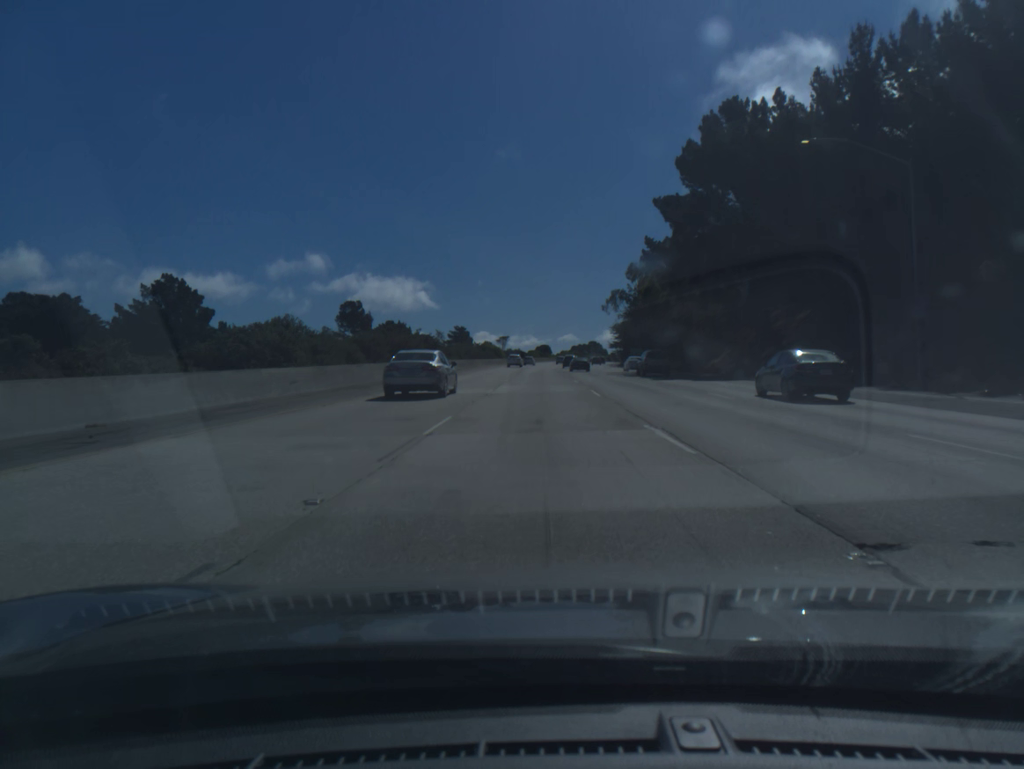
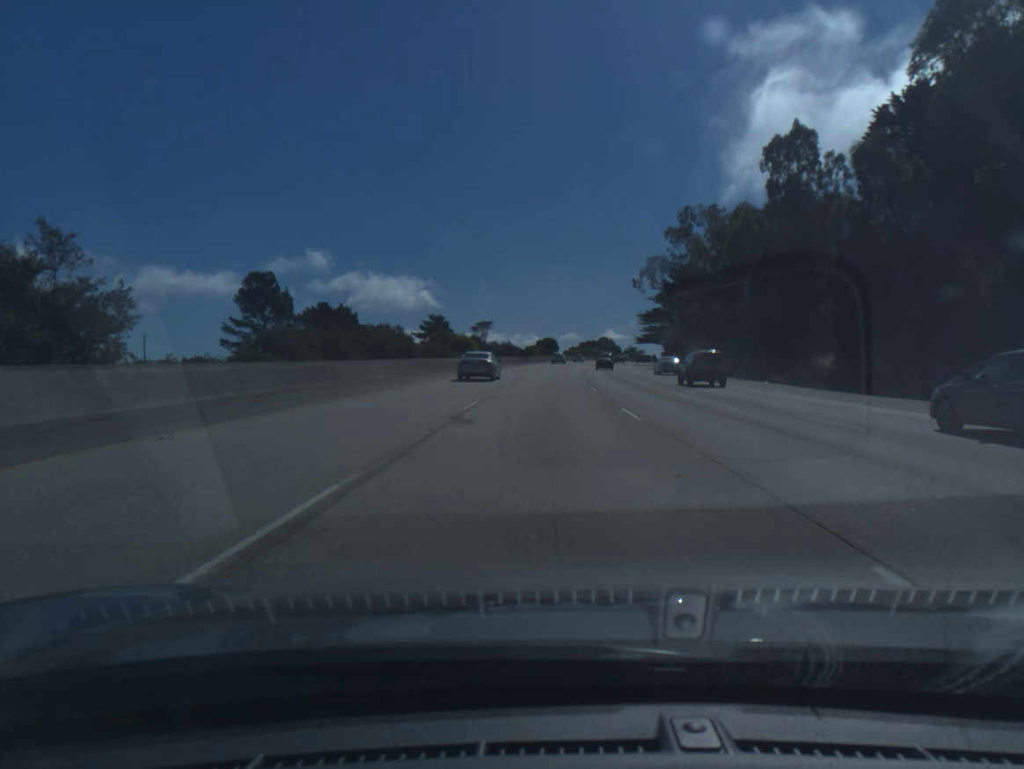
(-0.2, +67.1) m; 0°
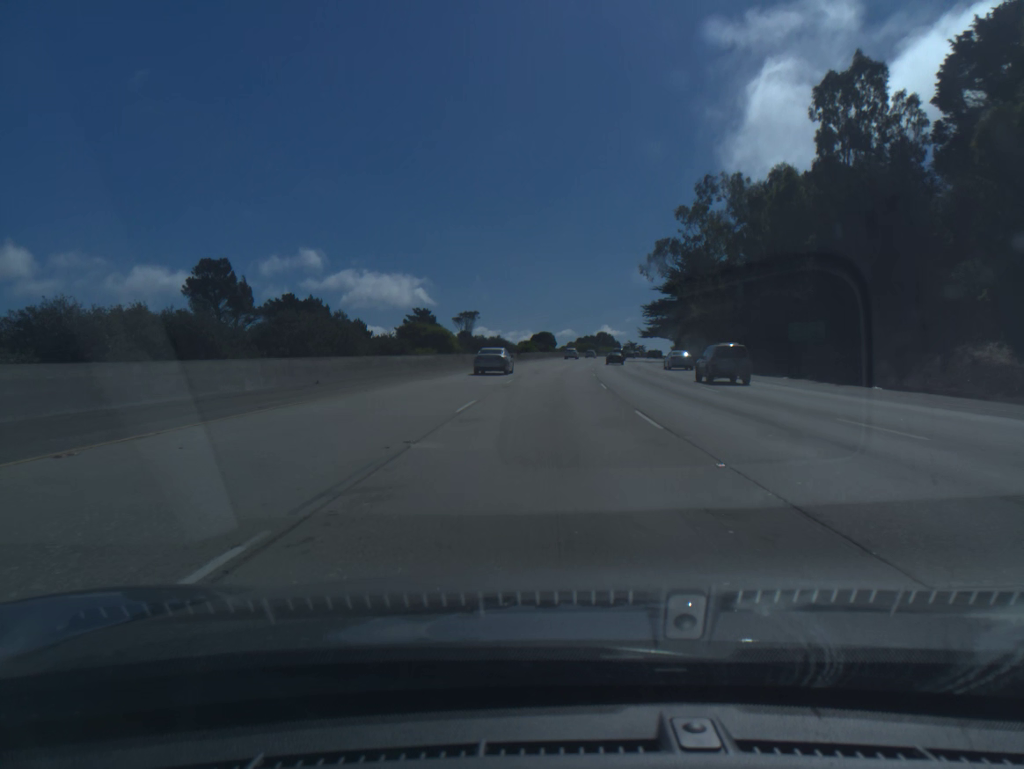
(0.0, +16.9) m; 0°
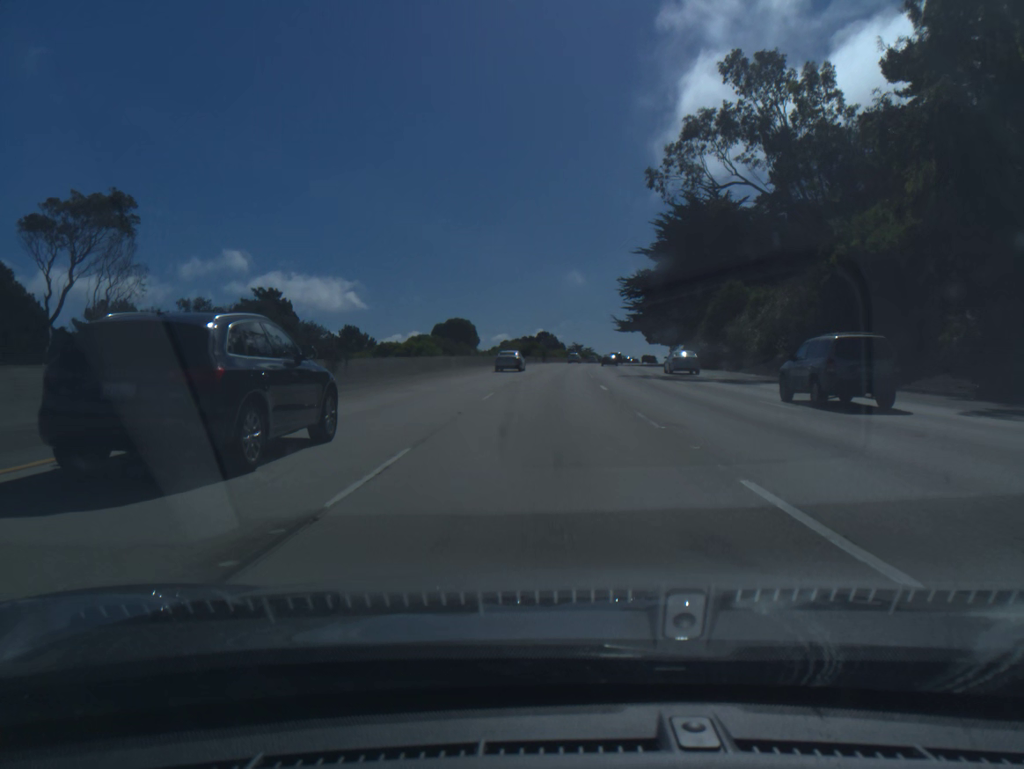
(+2.4, +67.7) m; +5°
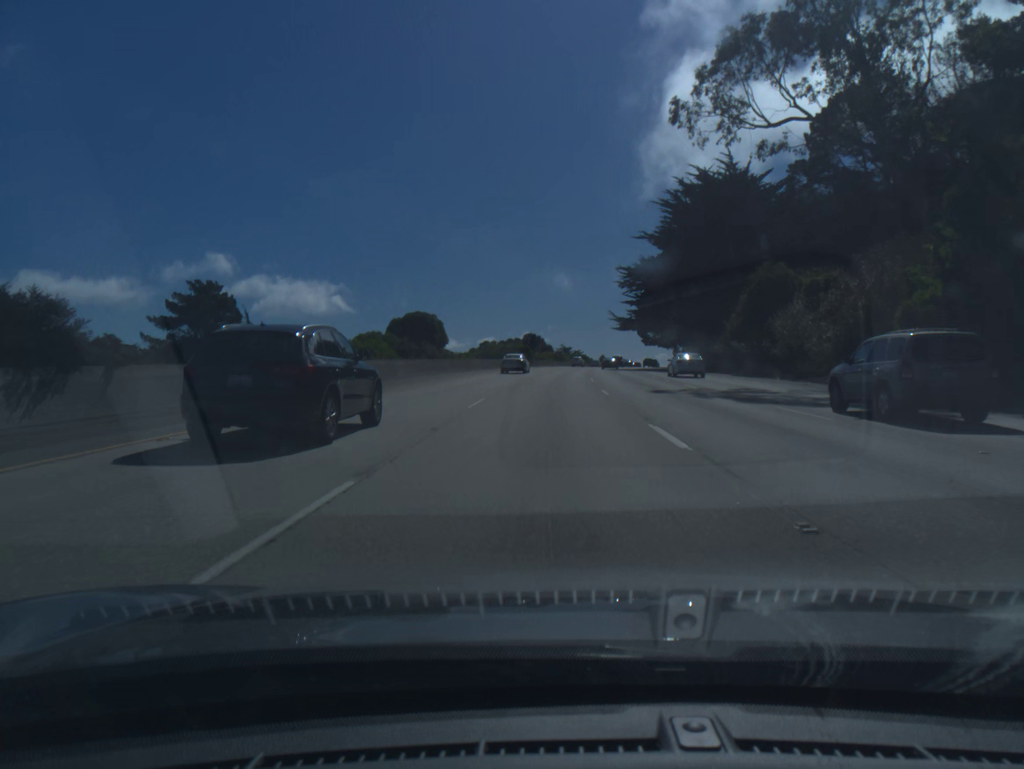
(+0.2, +16.9) m; +1°
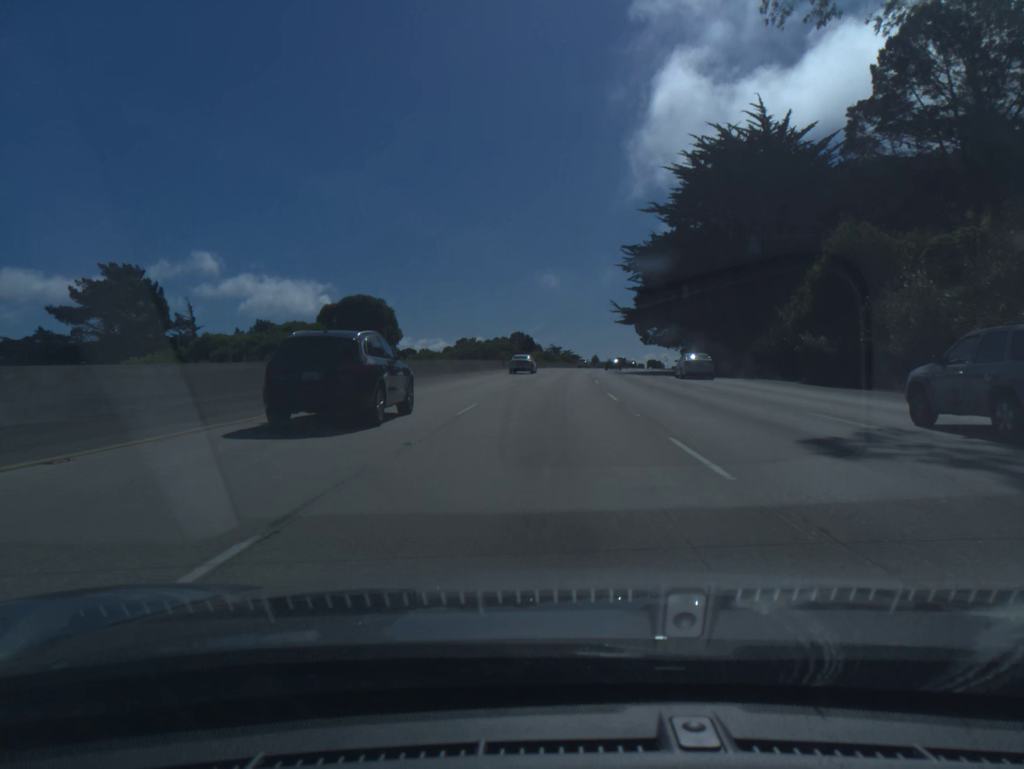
(+0.1, +16.9) m; +1°
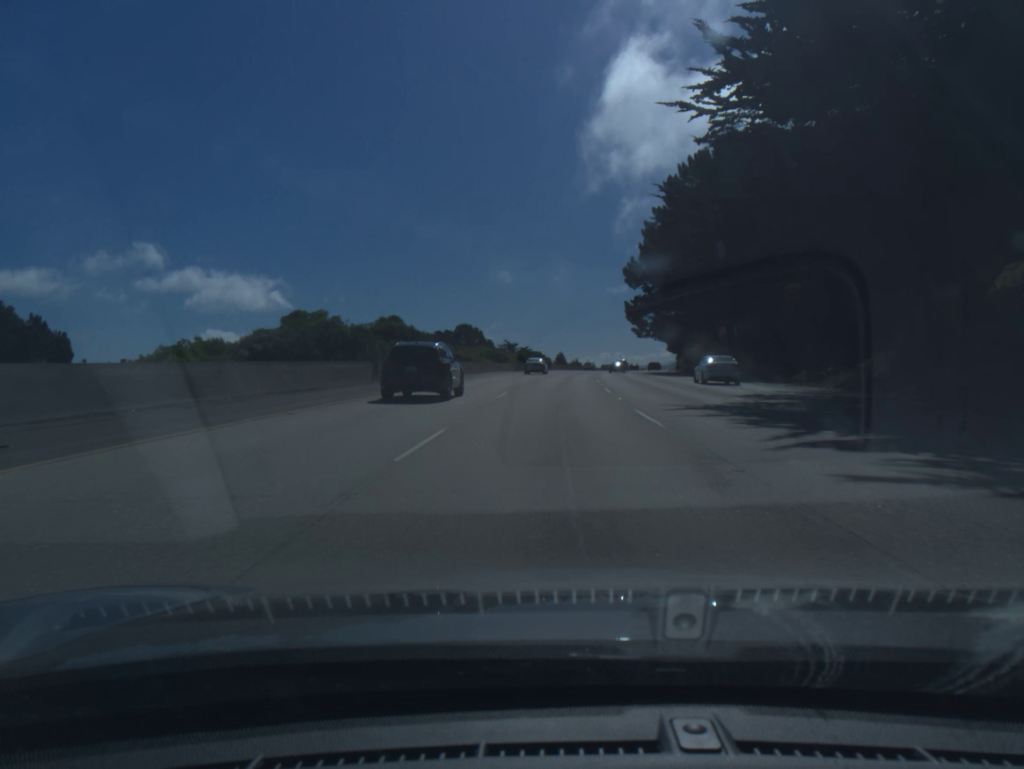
(+1.2, +50.8) m; +3°
